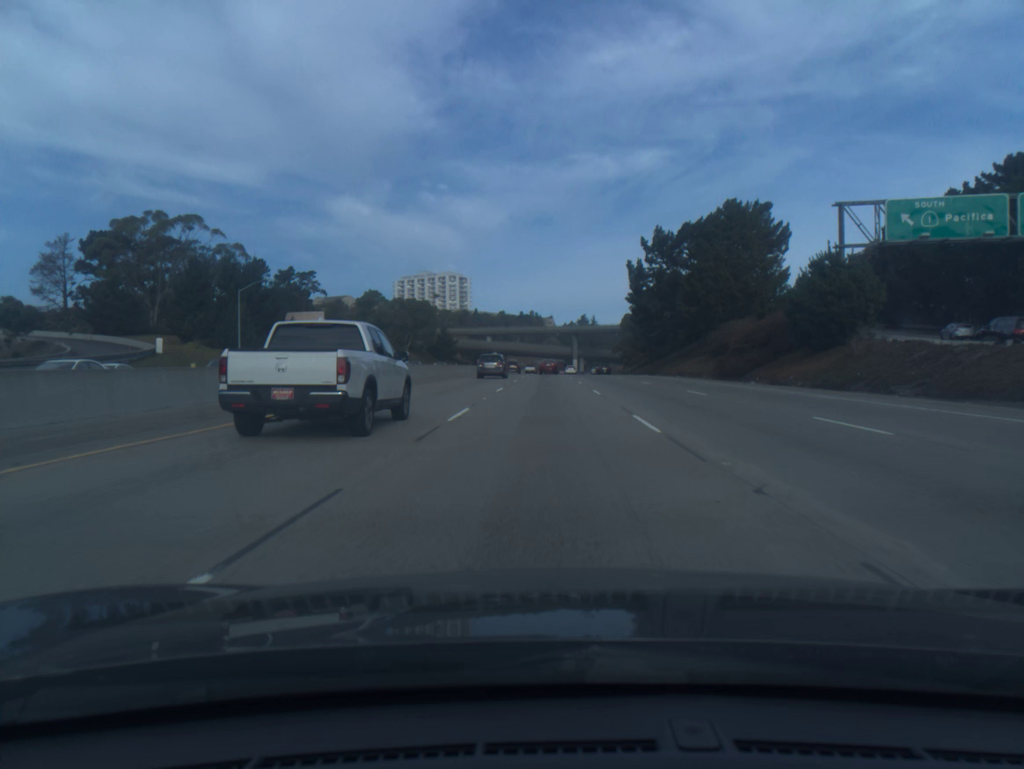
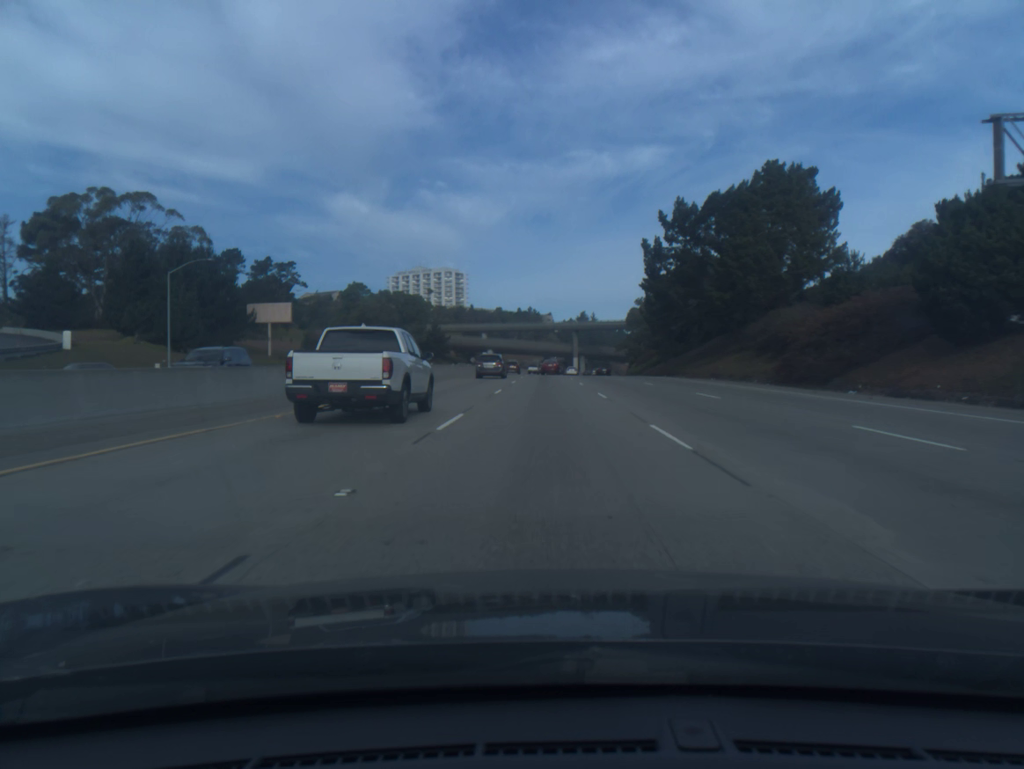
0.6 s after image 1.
(0.0, +16.5) m; 0°
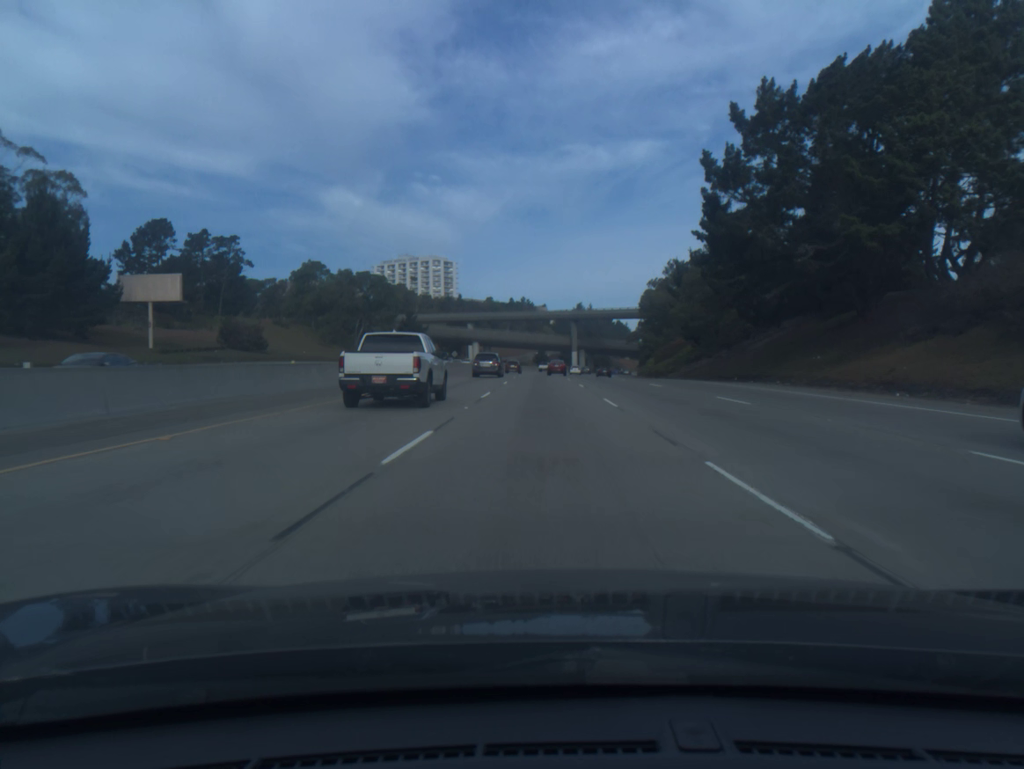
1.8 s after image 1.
(+0.1, +33.6) m; 0°
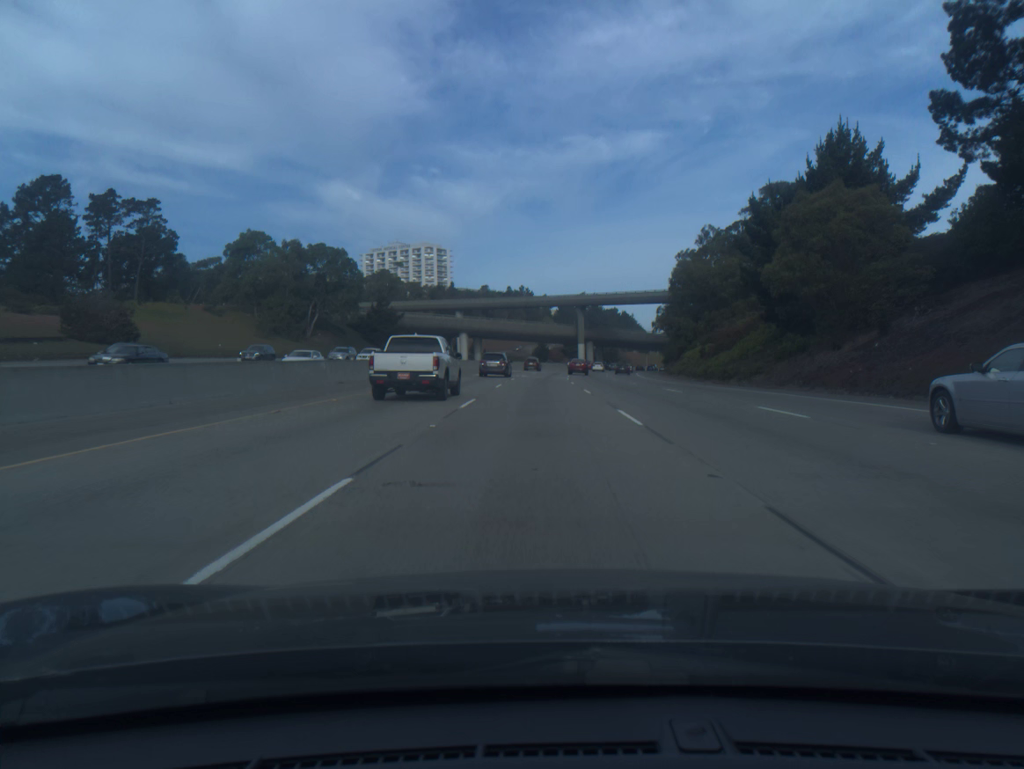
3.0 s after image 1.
(0.0, +34.1) m; 0°
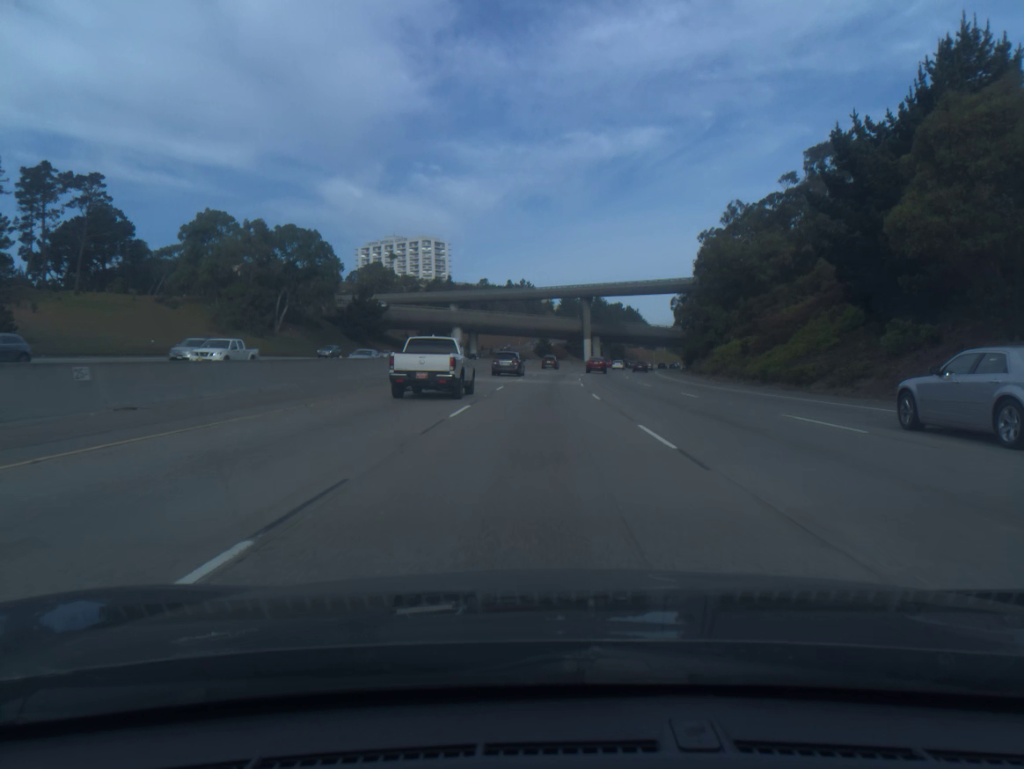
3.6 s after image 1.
(0.0, +17.1) m; 0°
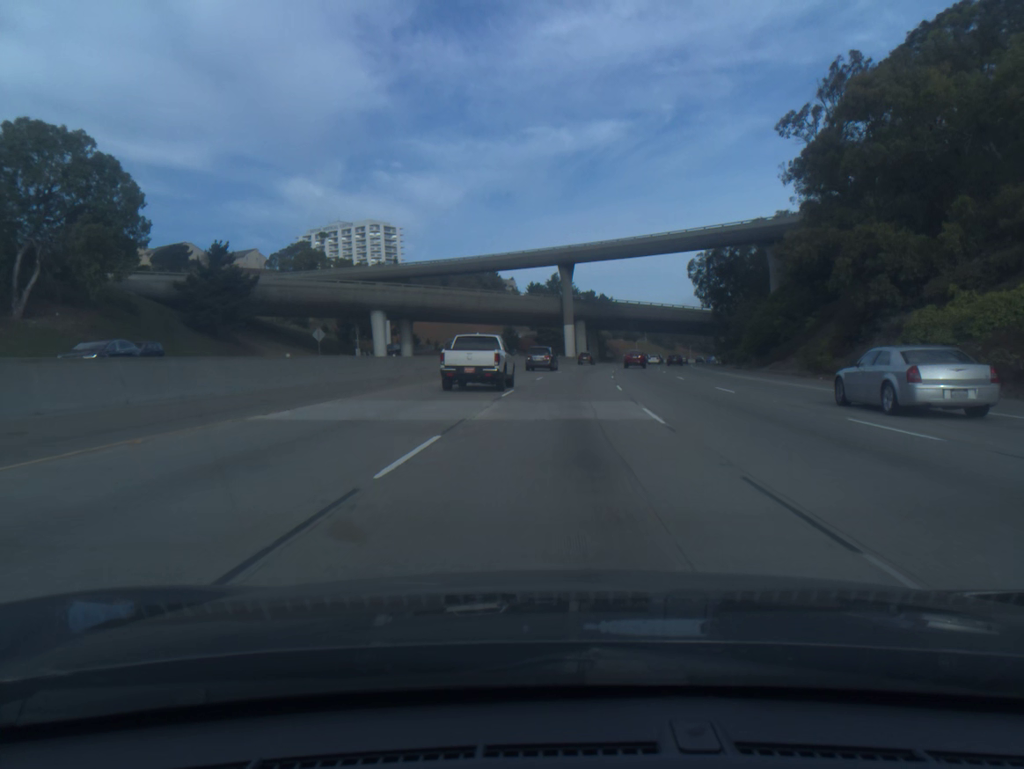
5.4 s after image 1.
(+0.6, +51.8) m; +2°
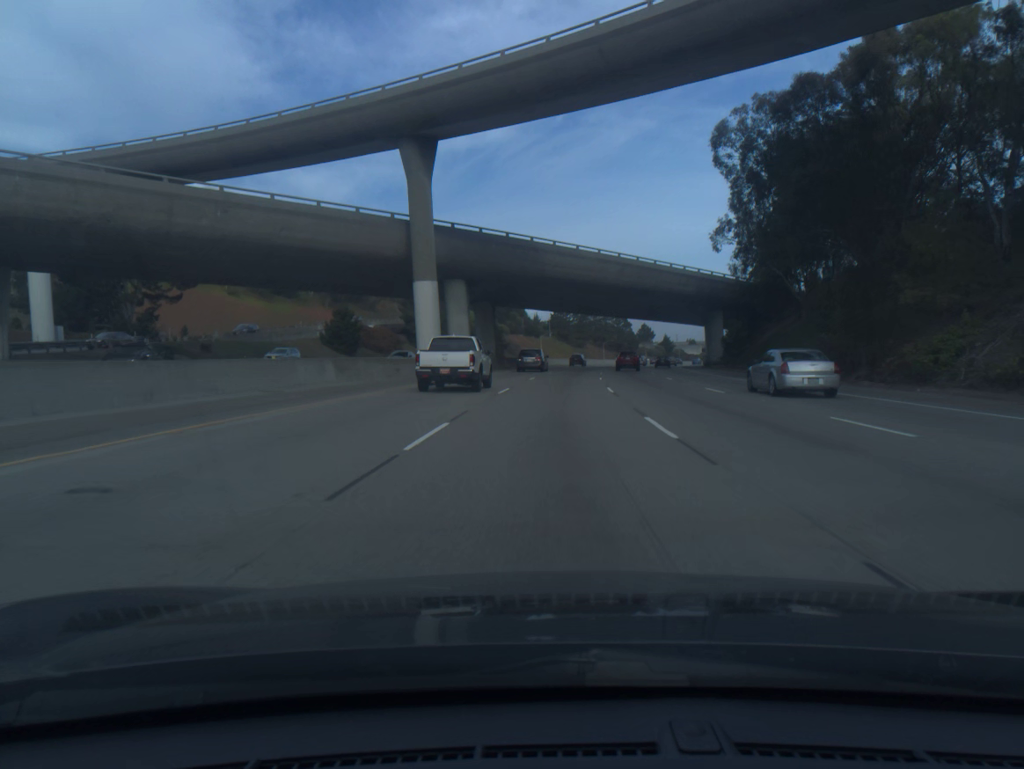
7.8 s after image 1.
(+4.7, +70.8) m; +8°
